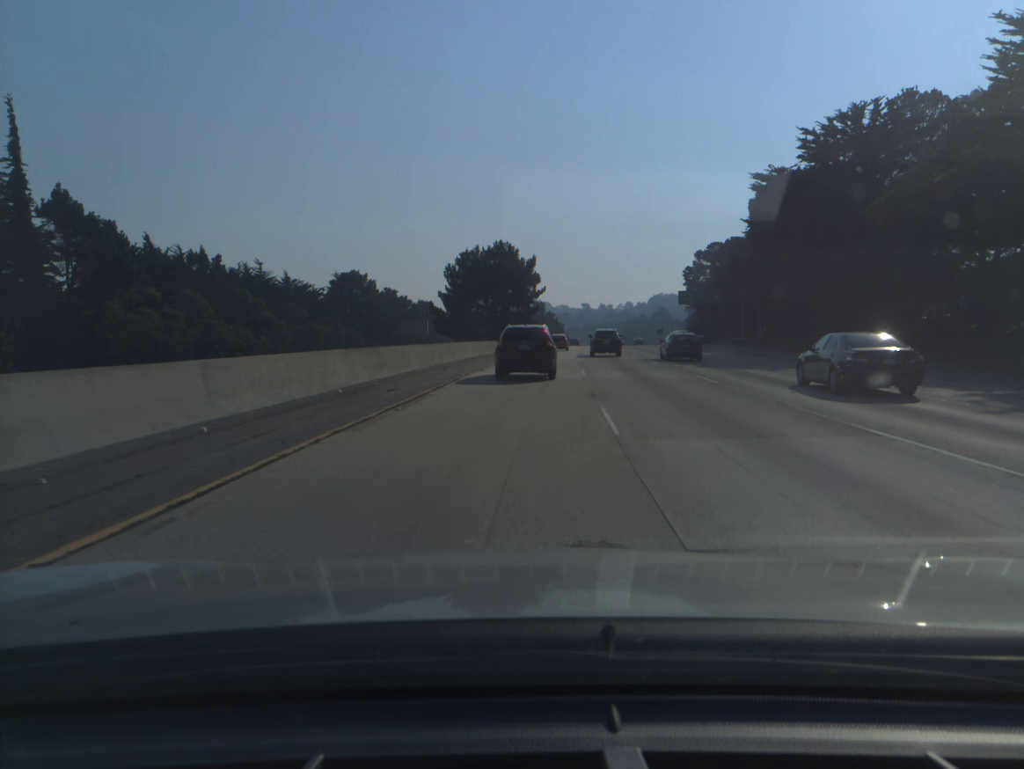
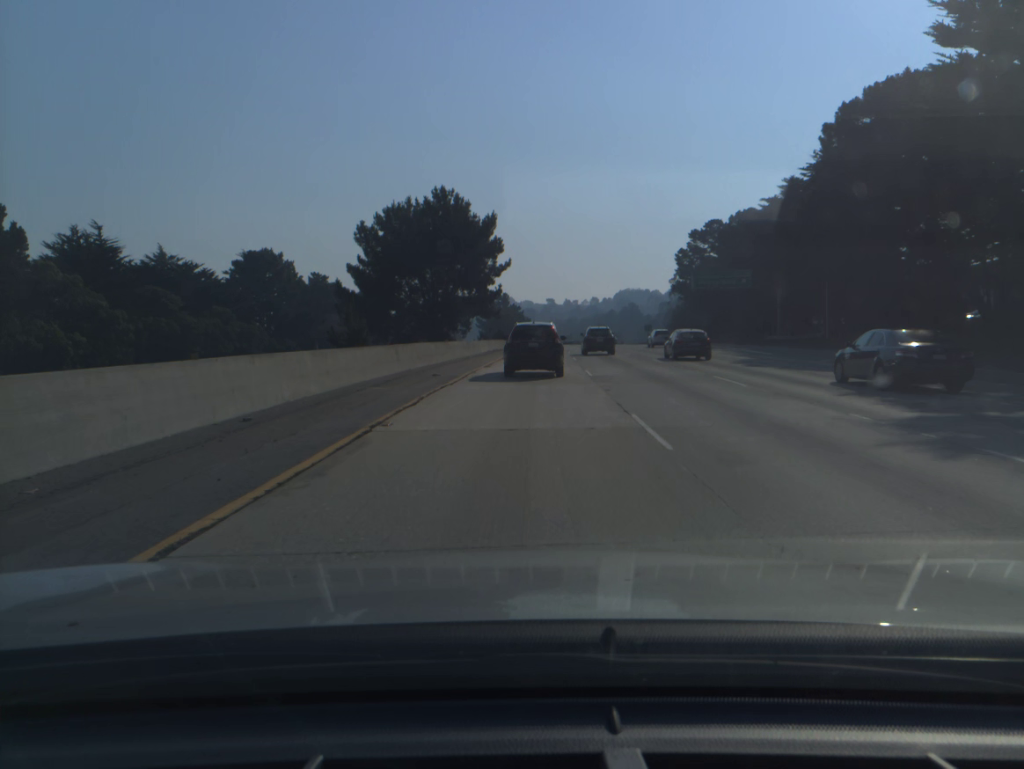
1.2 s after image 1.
(+0.7, +31.8) m; +3°
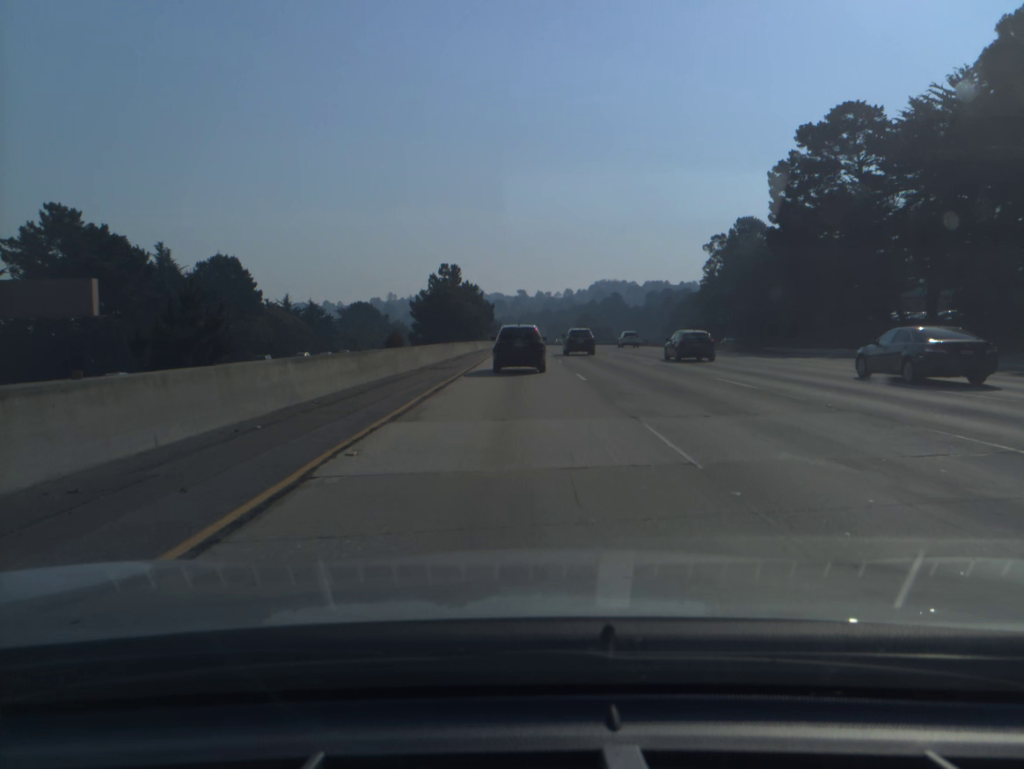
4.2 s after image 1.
(+2.4, +75.3) m; +2°
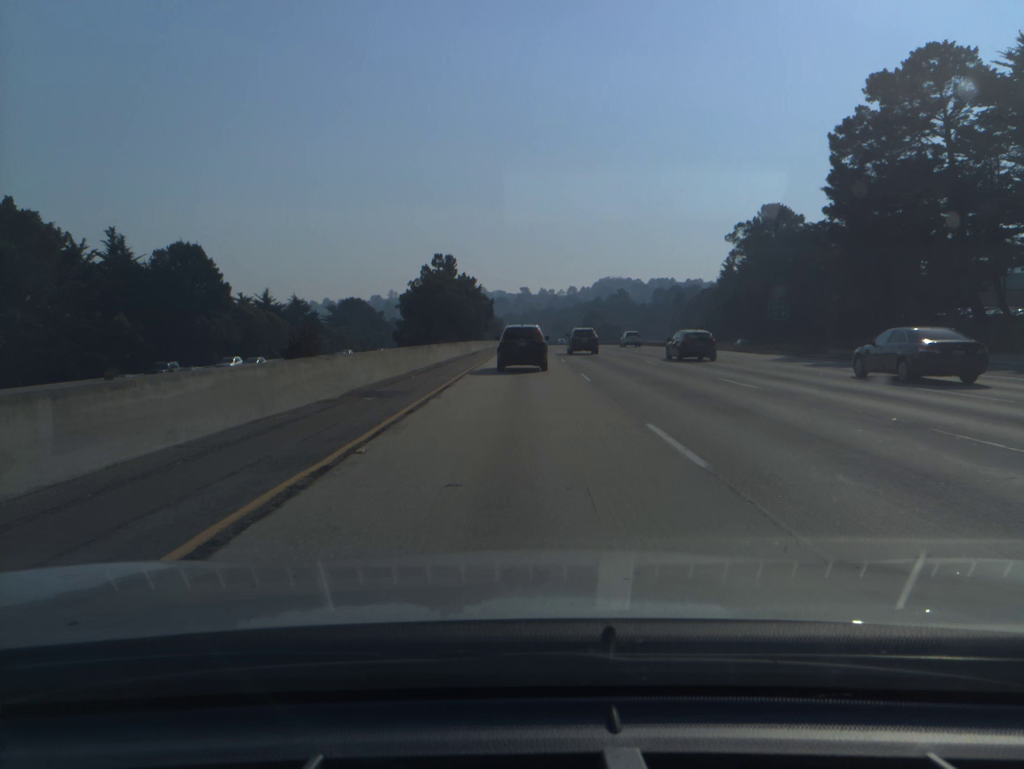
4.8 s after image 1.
(0.0, +14.4) m; 0°
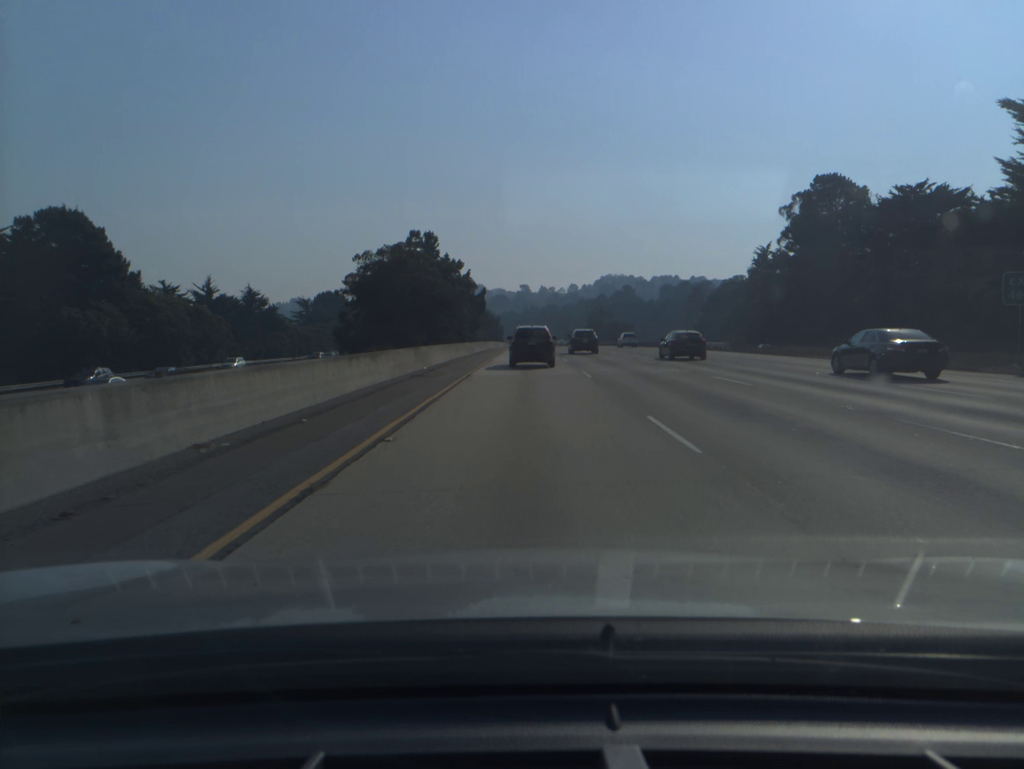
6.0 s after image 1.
(0.0, +28.3) m; 0°
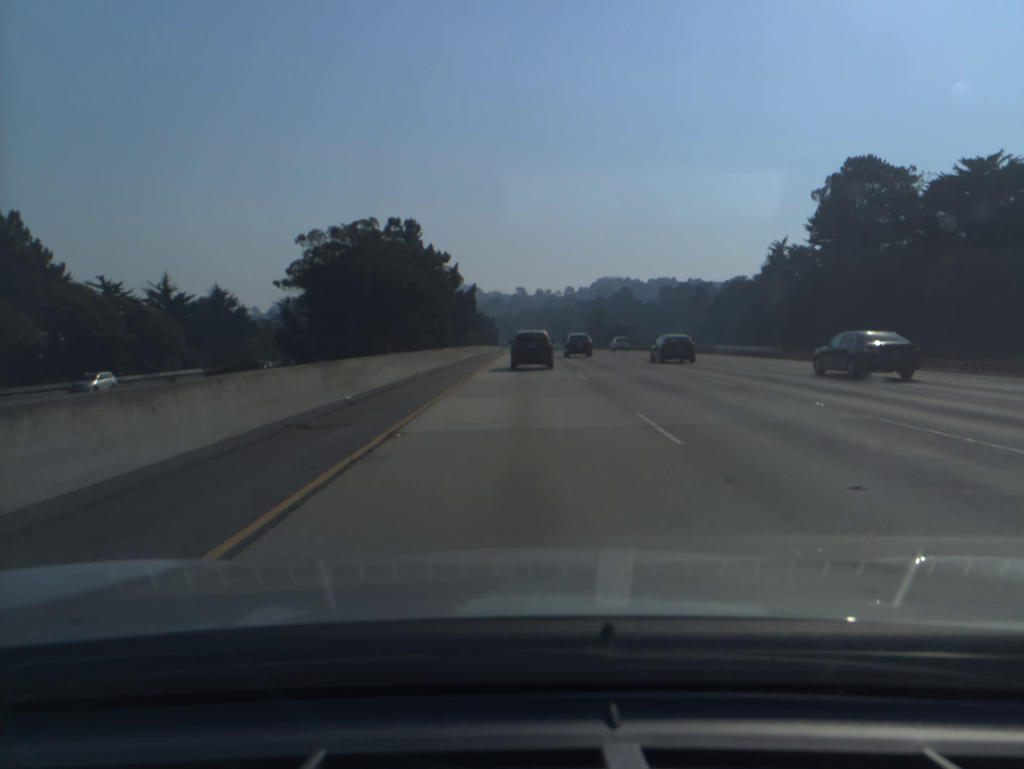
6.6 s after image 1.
(0.0, +13.9) m; 0°
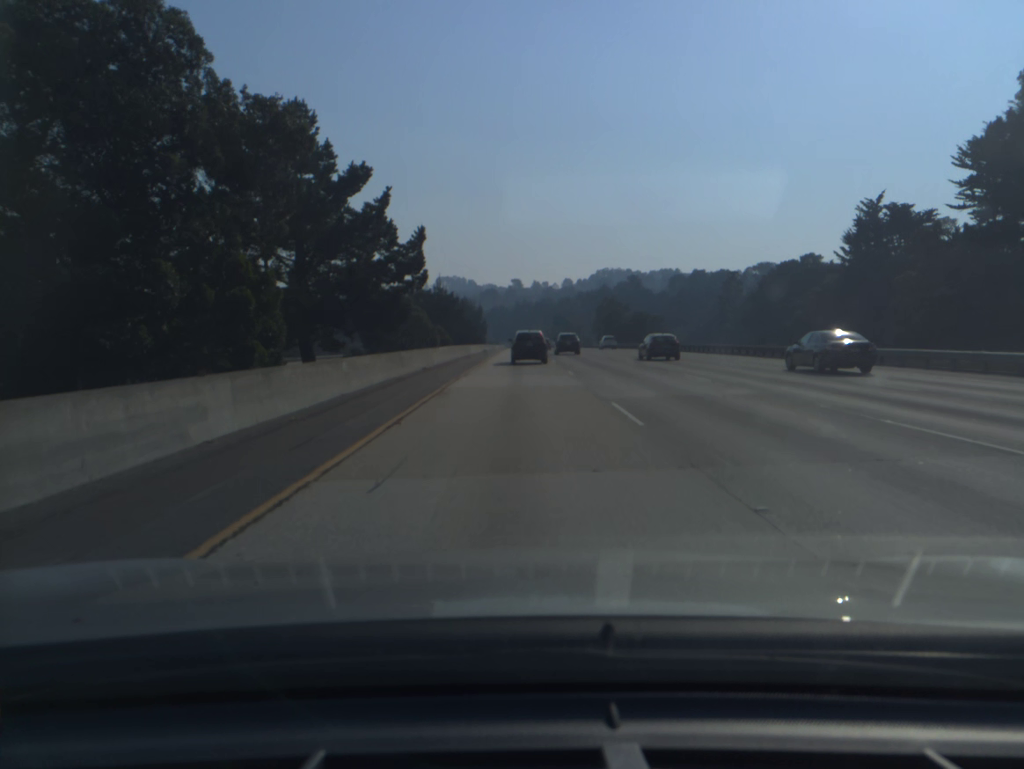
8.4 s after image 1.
(+0.1, +42.1) m; 0°
